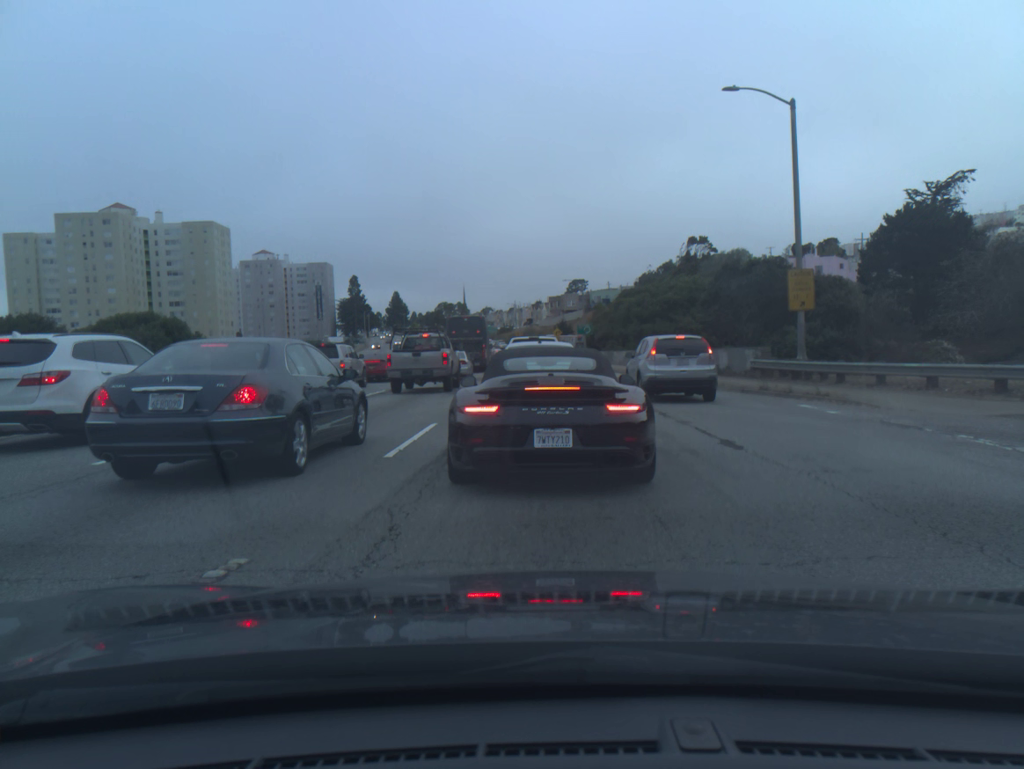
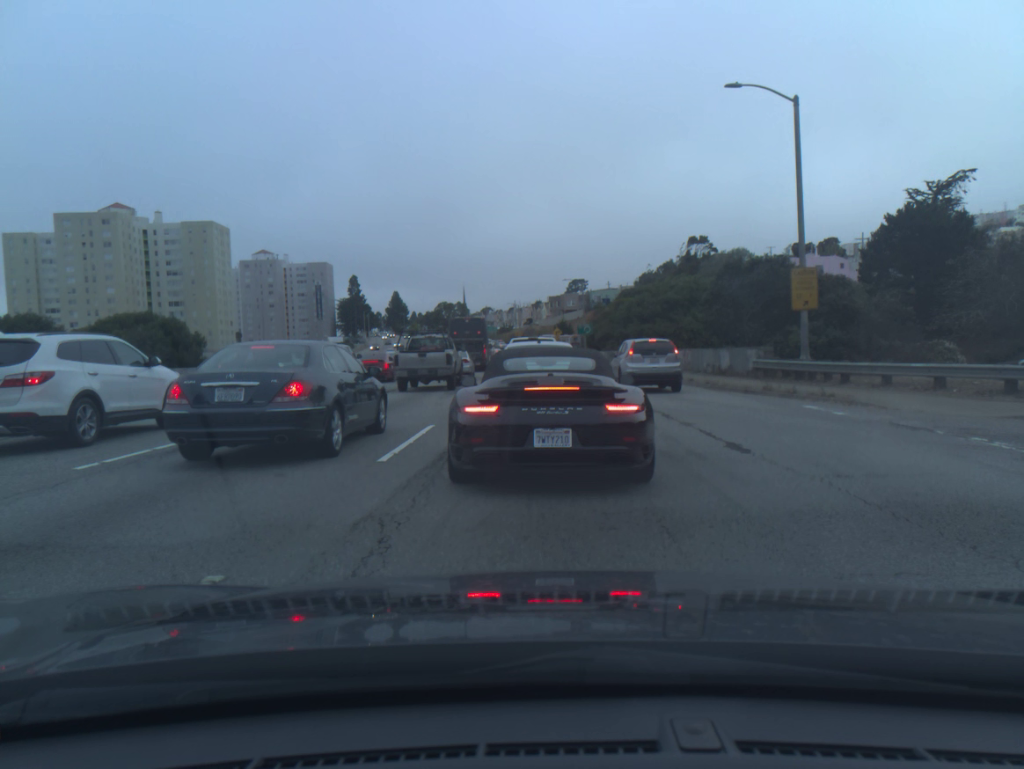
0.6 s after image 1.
(0.0, +0.4) m; 0°
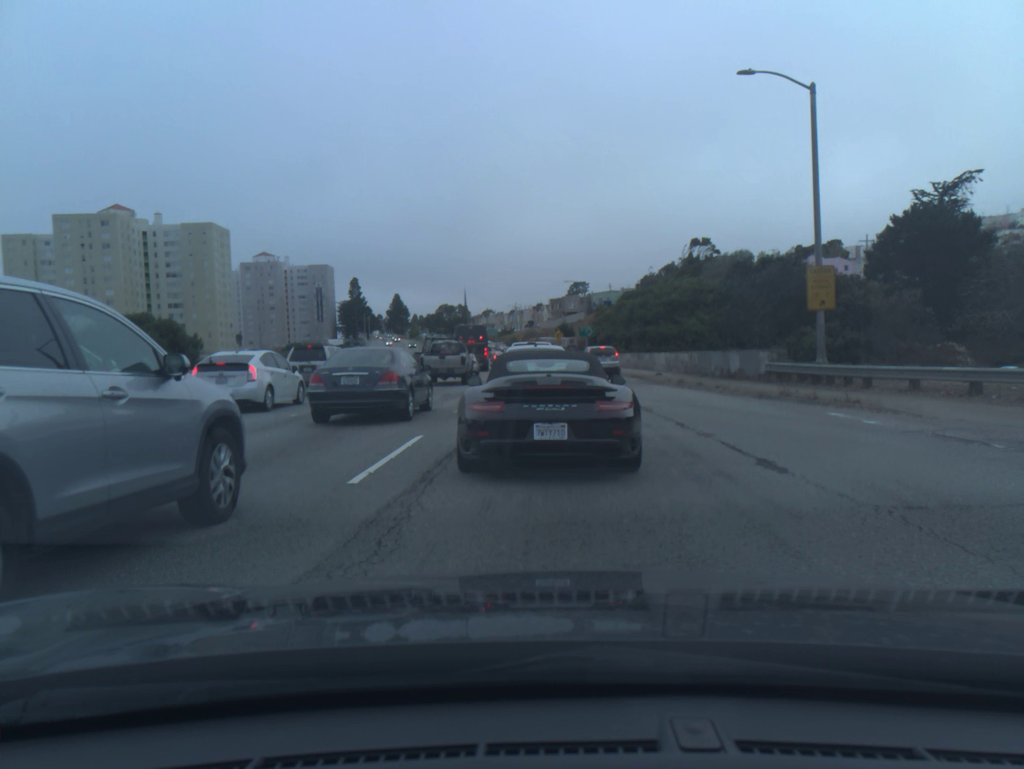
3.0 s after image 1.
(0.0, +1.4) m; 0°
